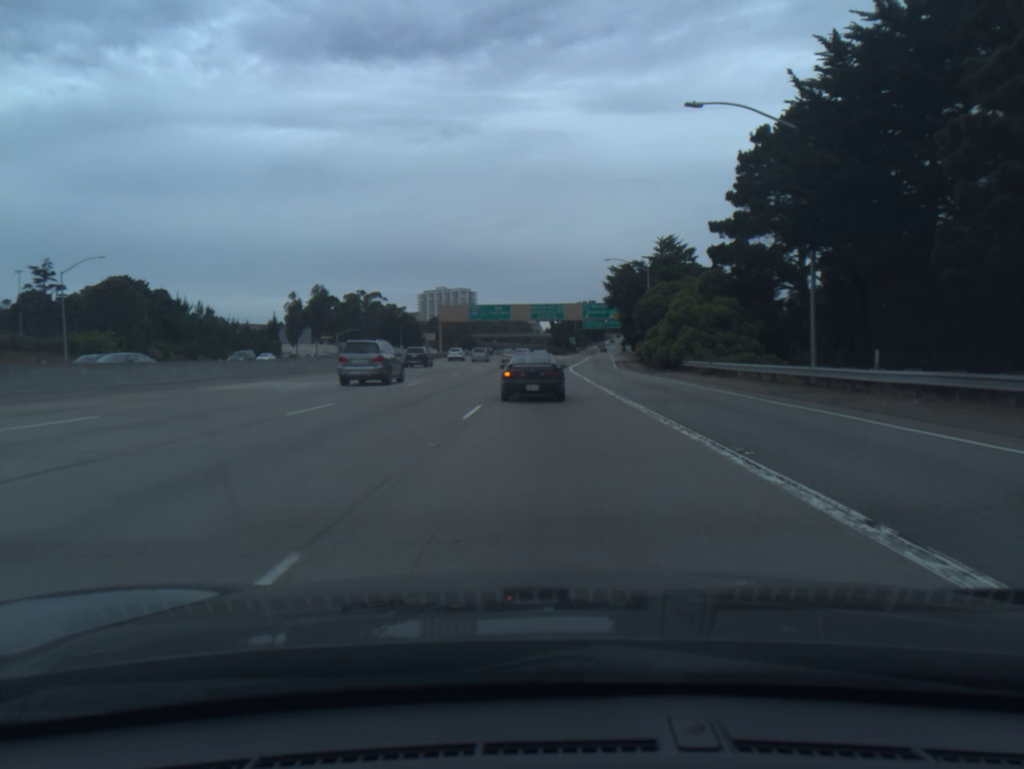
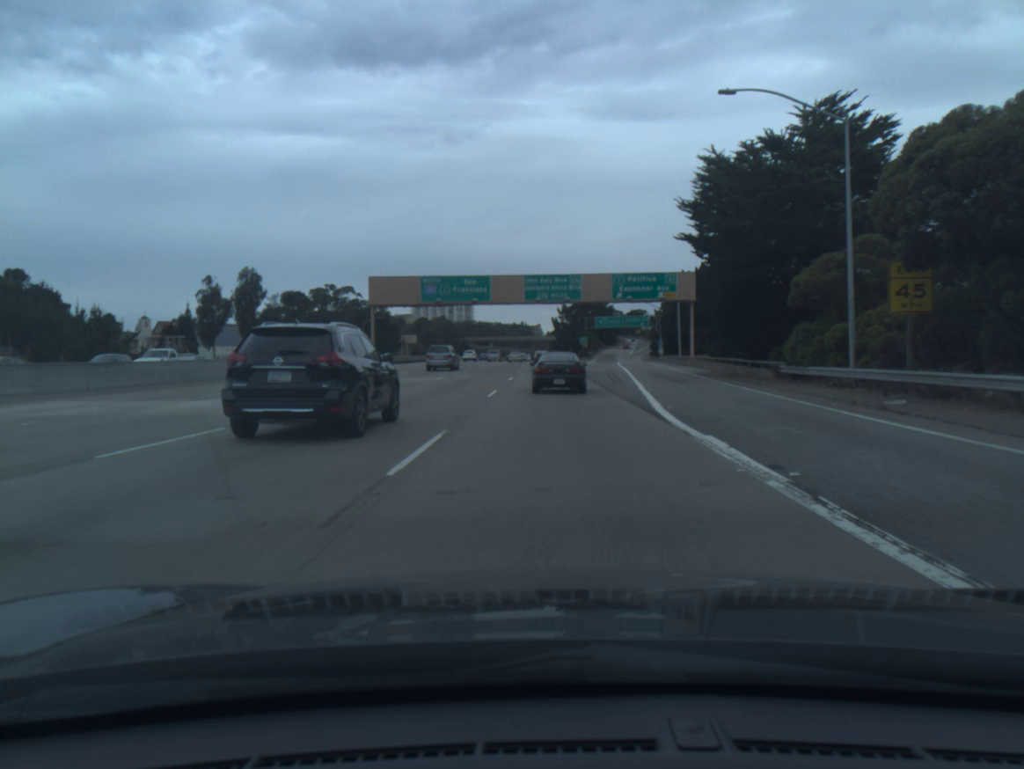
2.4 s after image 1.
(0.0, +50.6) m; 0°
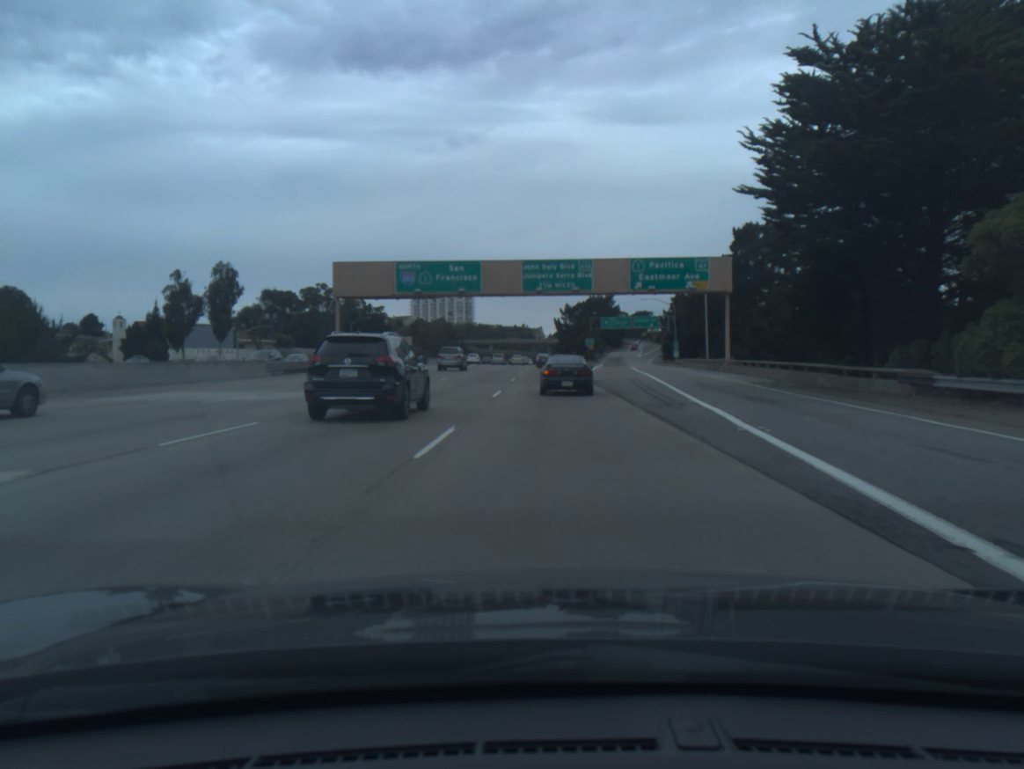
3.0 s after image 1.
(0.0, +13.3) m; 0°
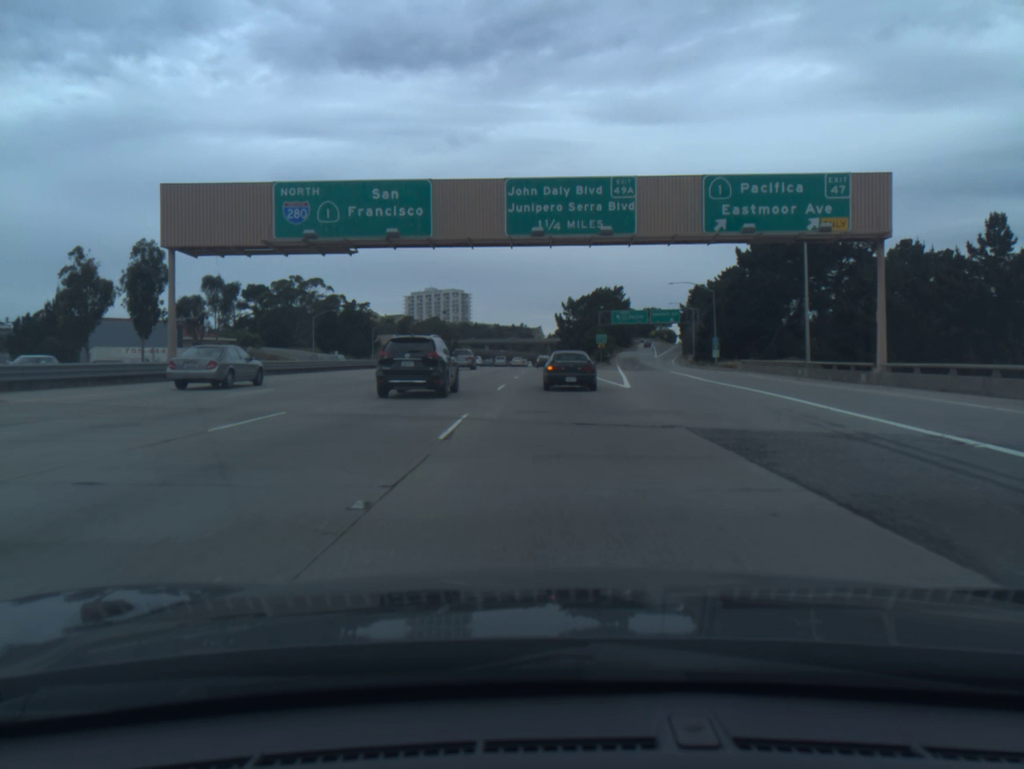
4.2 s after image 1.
(0.0, +27.5) m; 0°
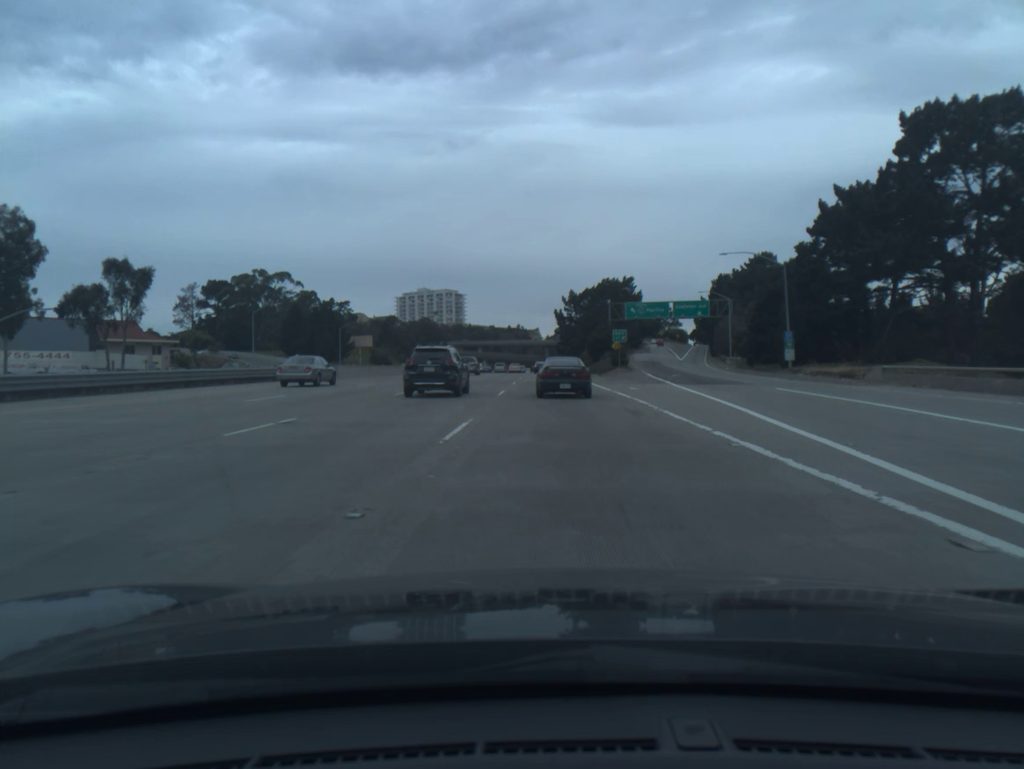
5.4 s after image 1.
(0.0, +28.5) m; 0°
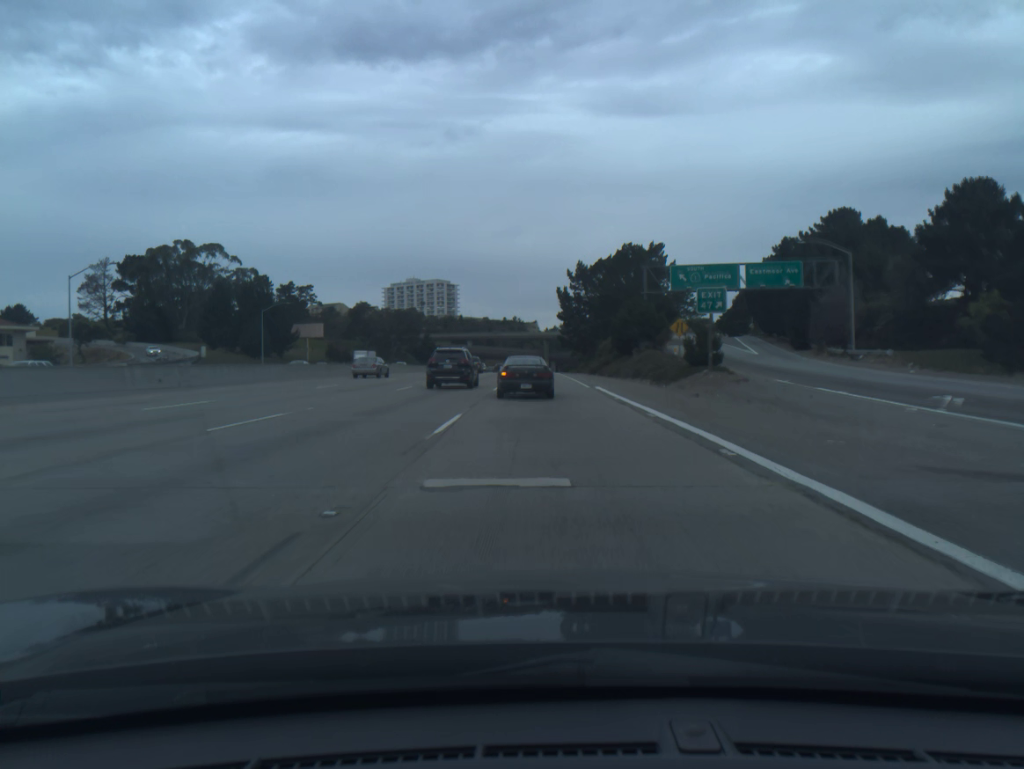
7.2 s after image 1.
(+0.1, +43.7) m; 0°
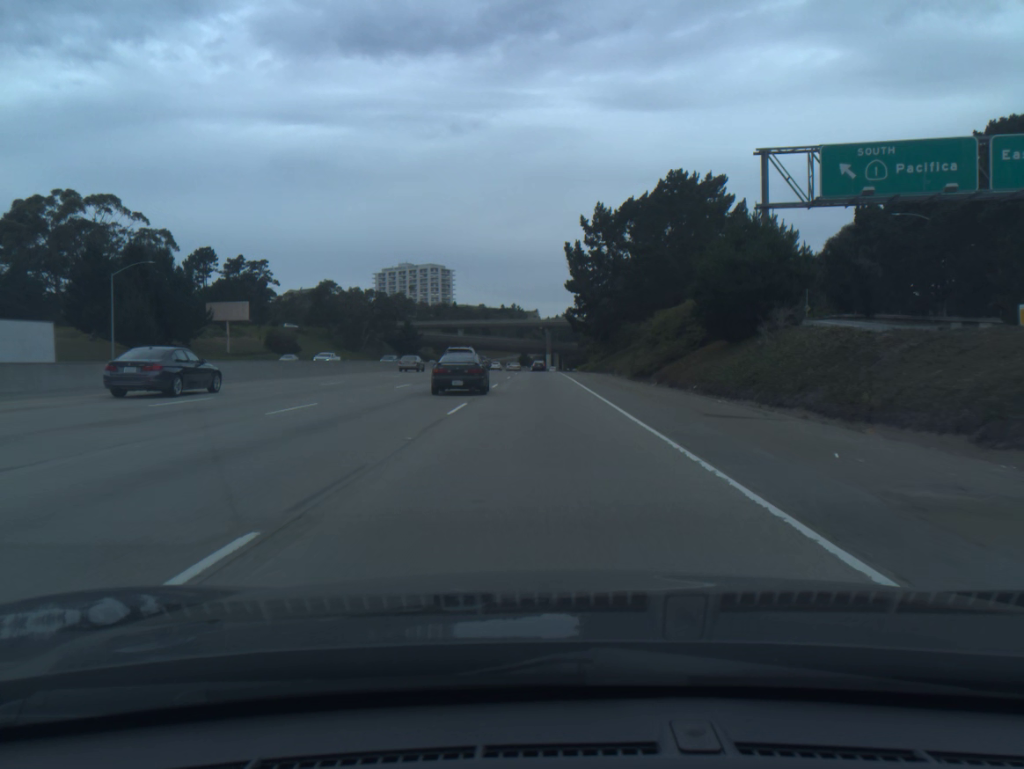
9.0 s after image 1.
(+0.1, +42.6) m; 0°
